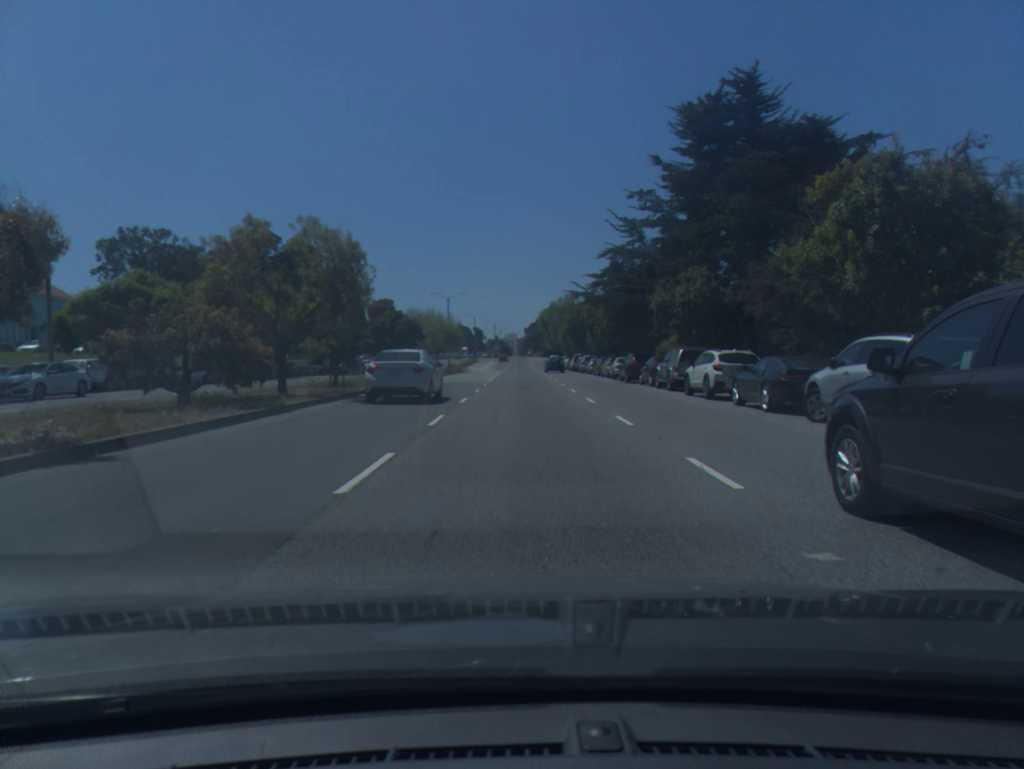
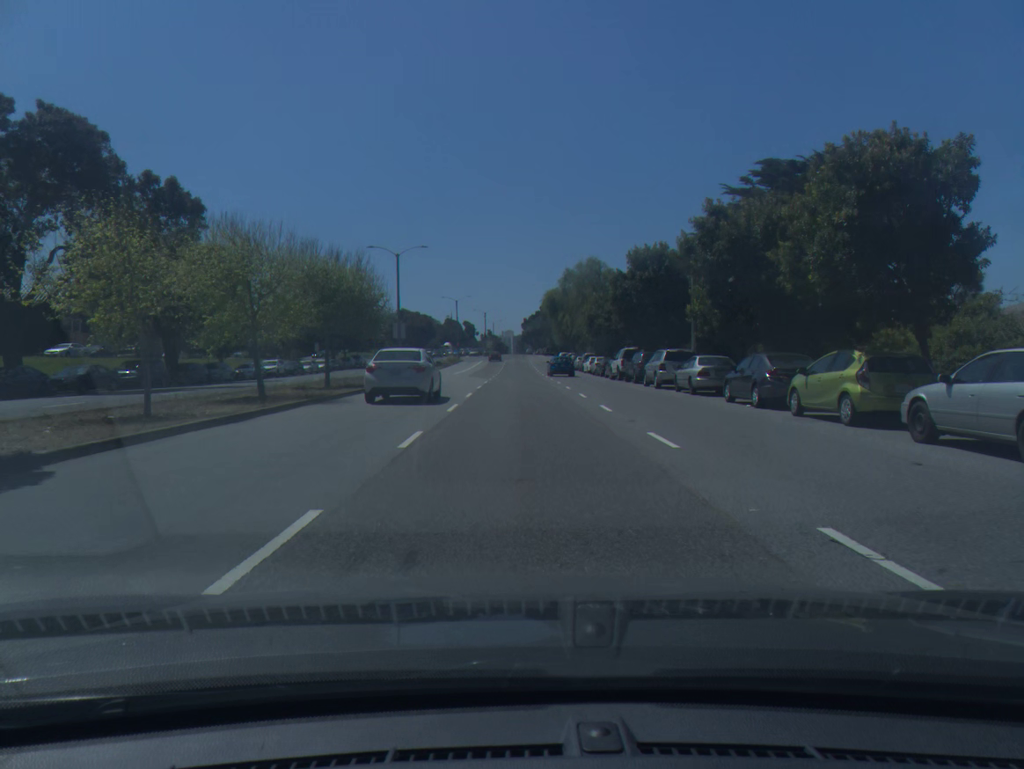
(-0.1, +39.9) m; 0°
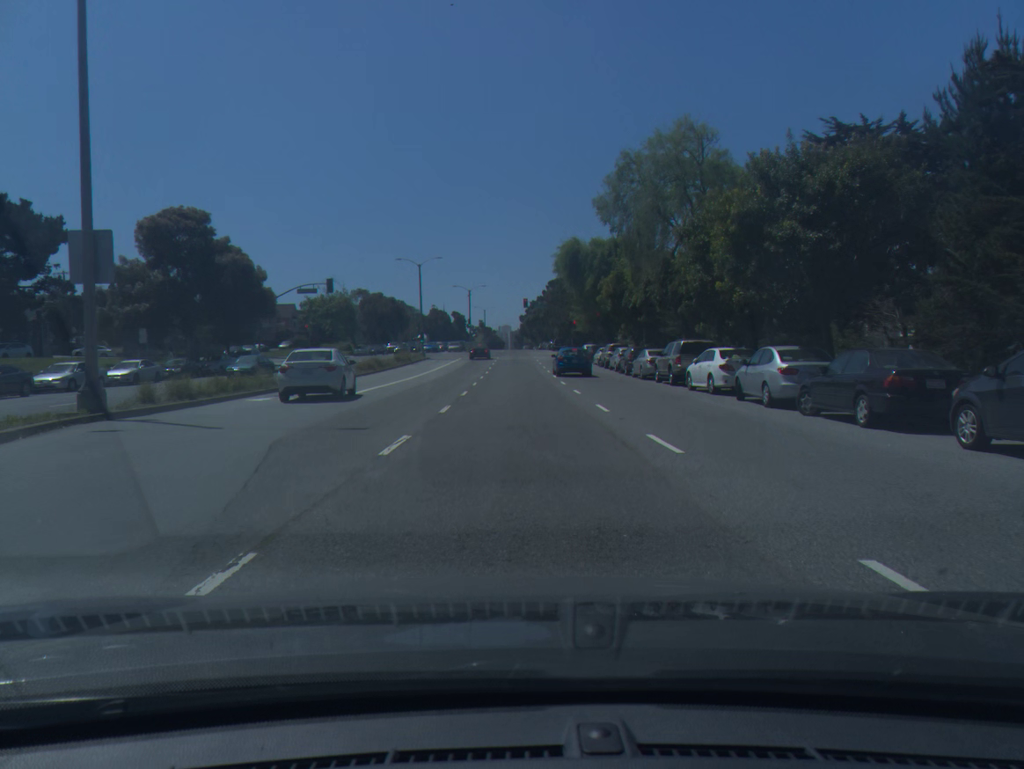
(-0.1, +43.8) m; 0°
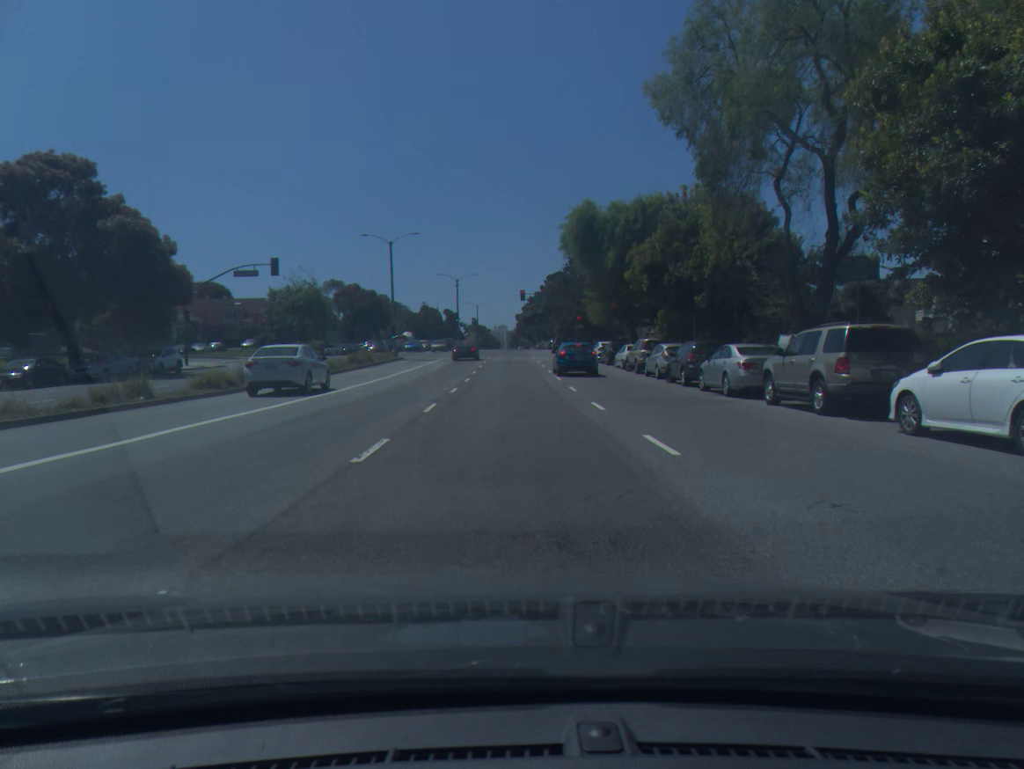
(0.0, +15.5) m; 0°
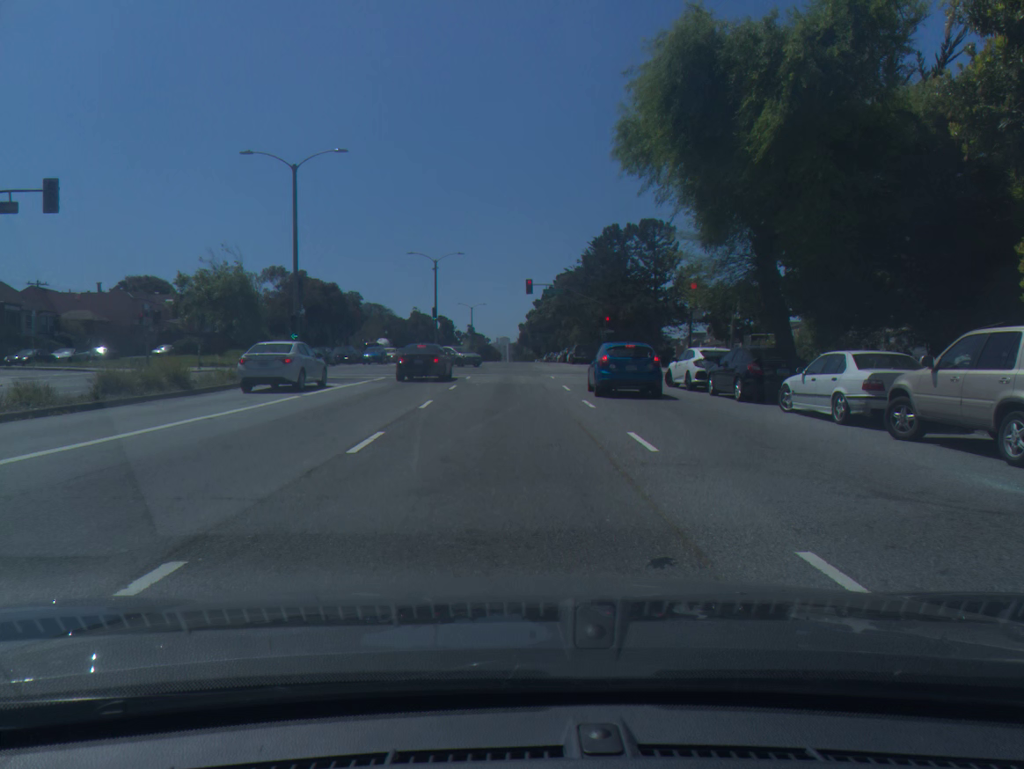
(-0.1, +28.2) m; 0°
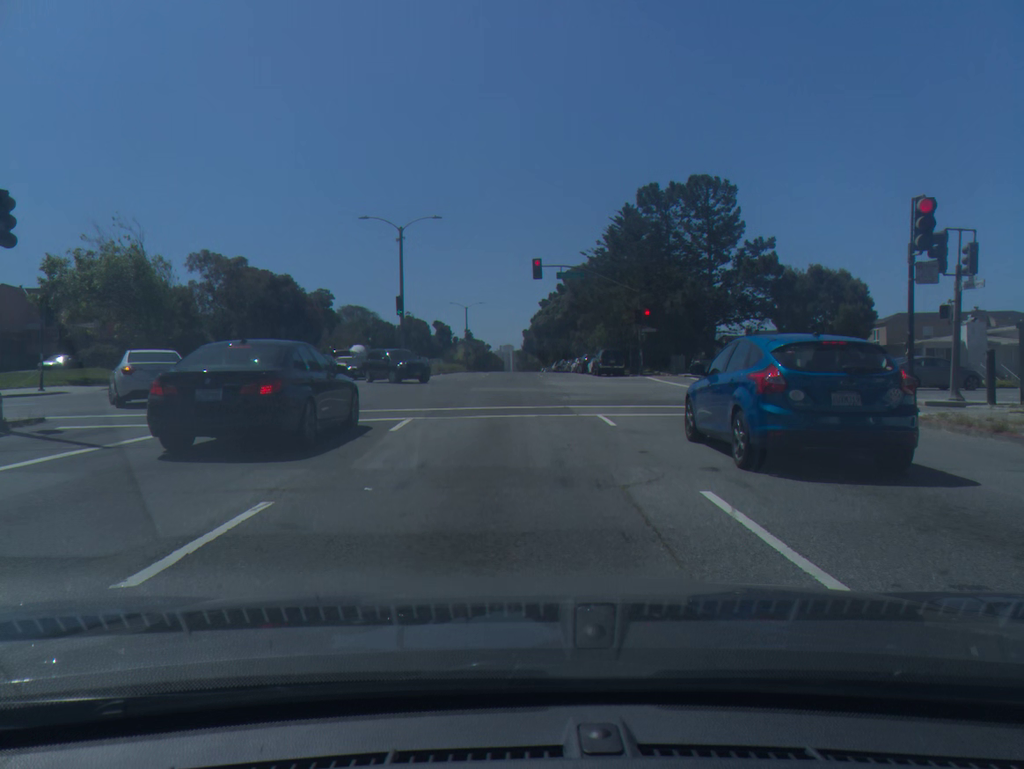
(0.0, +20.6) m; 0°
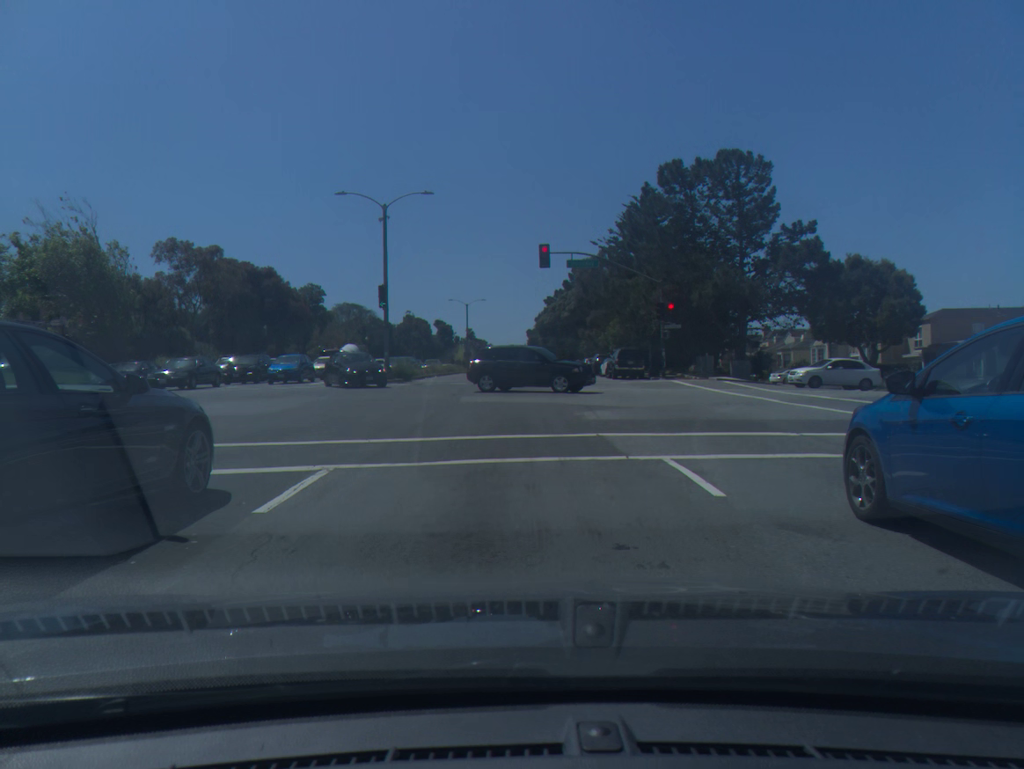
(0.0, +6.9) m; 0°
